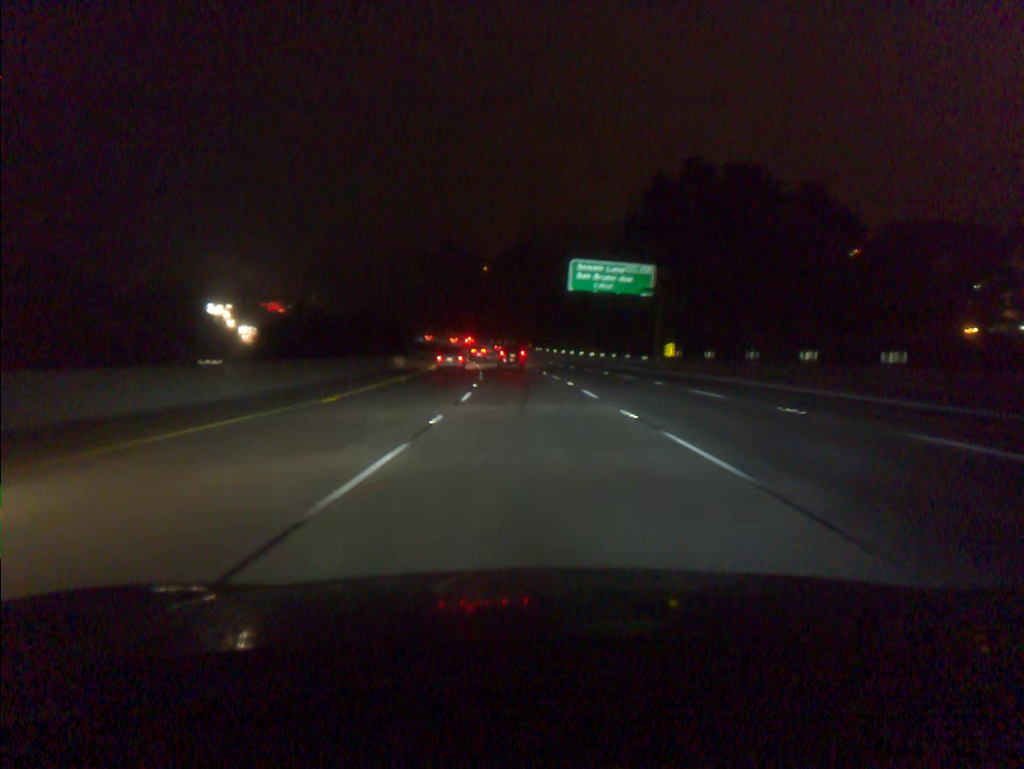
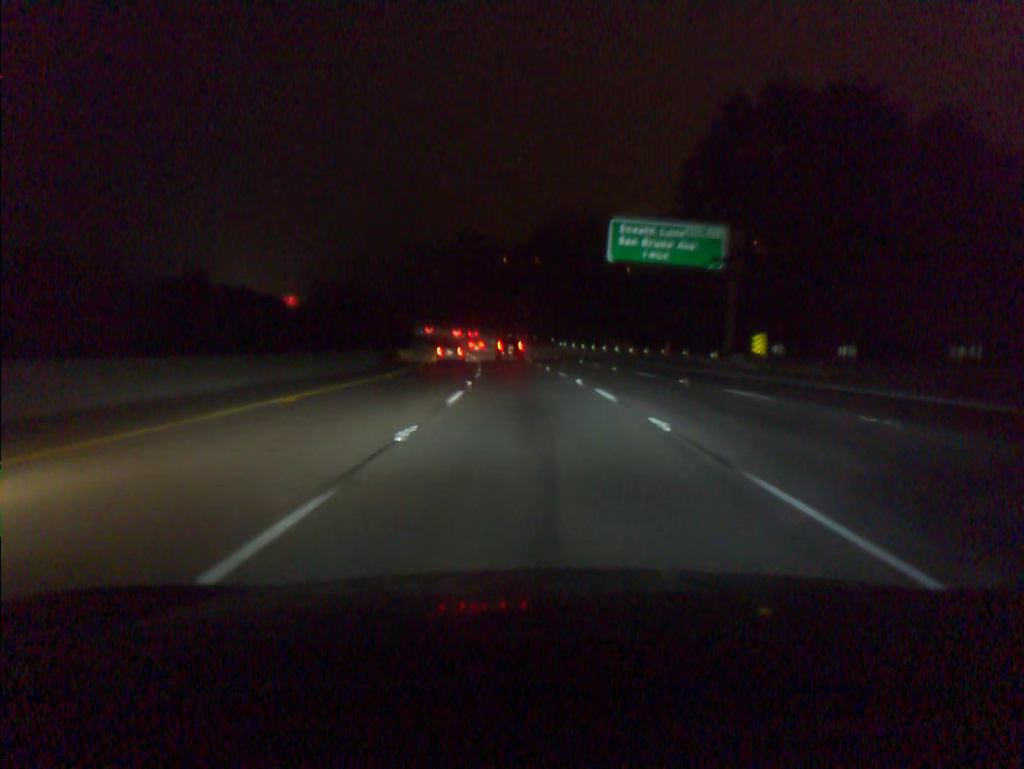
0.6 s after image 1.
(-0.3, +18.8) m; -2°
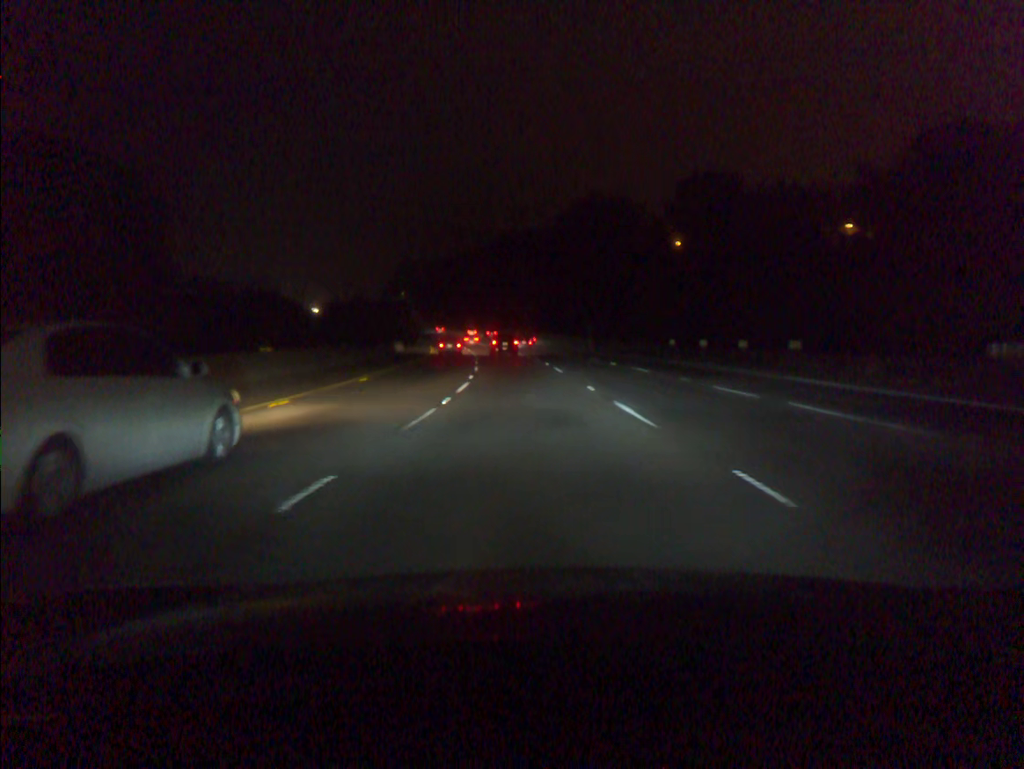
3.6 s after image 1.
(-7.0, +93.0) m; -8°
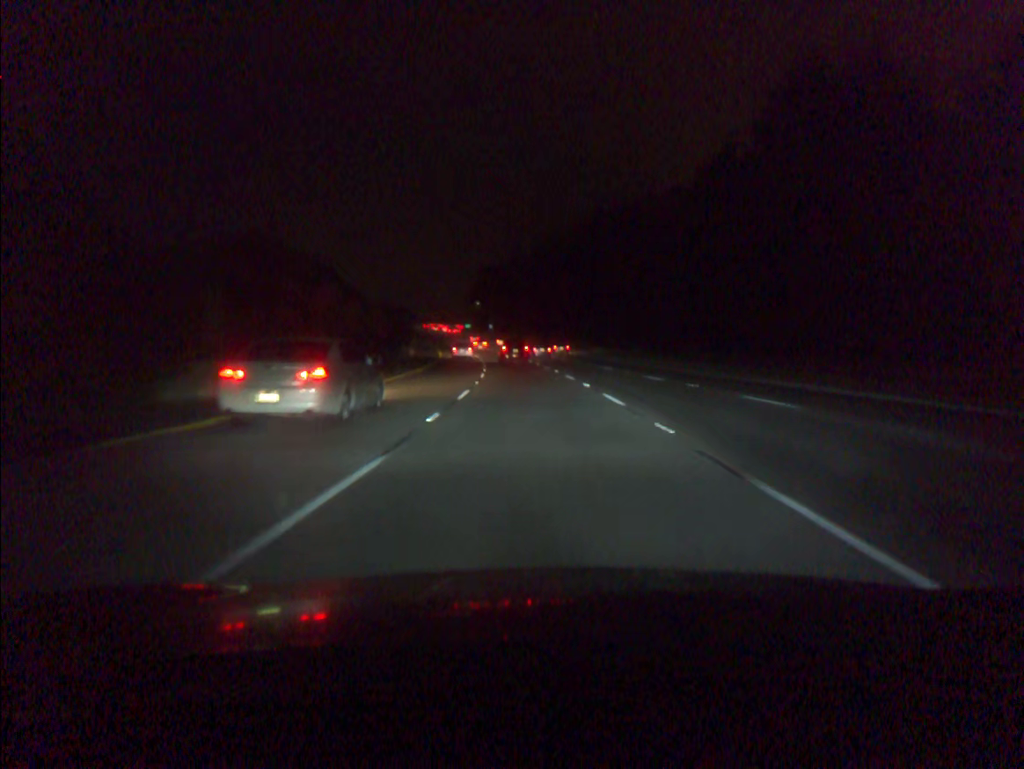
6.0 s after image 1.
(-4.5, +73.2) m; -7°
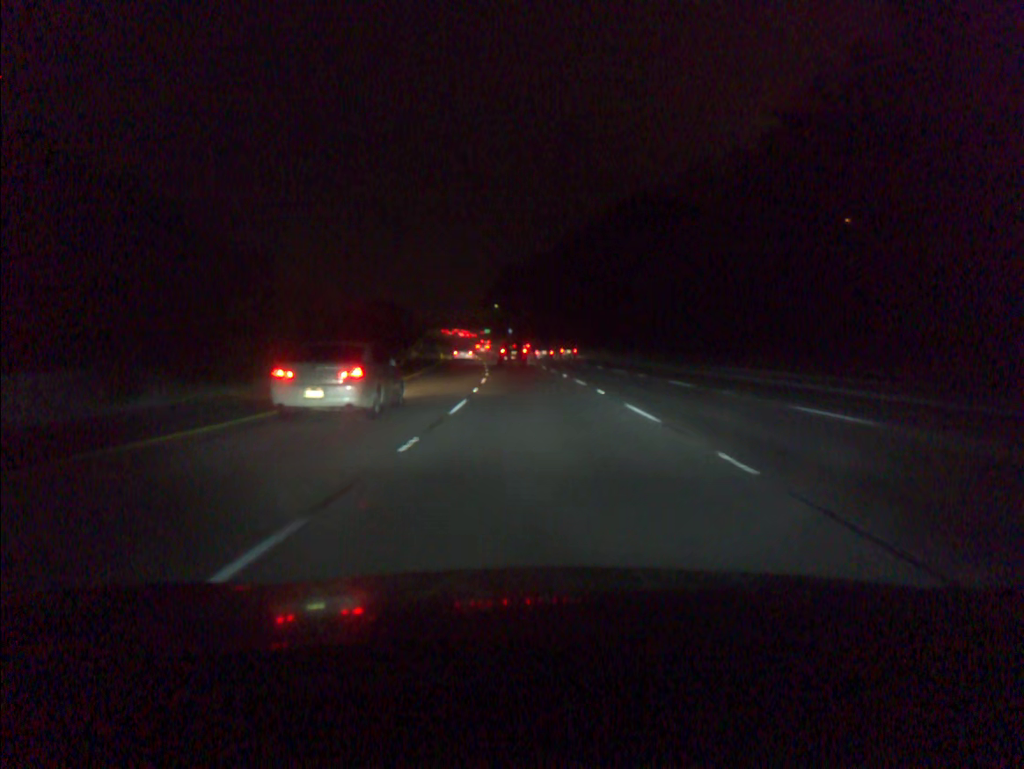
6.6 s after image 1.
(-0.3, +18.1) m; -2°
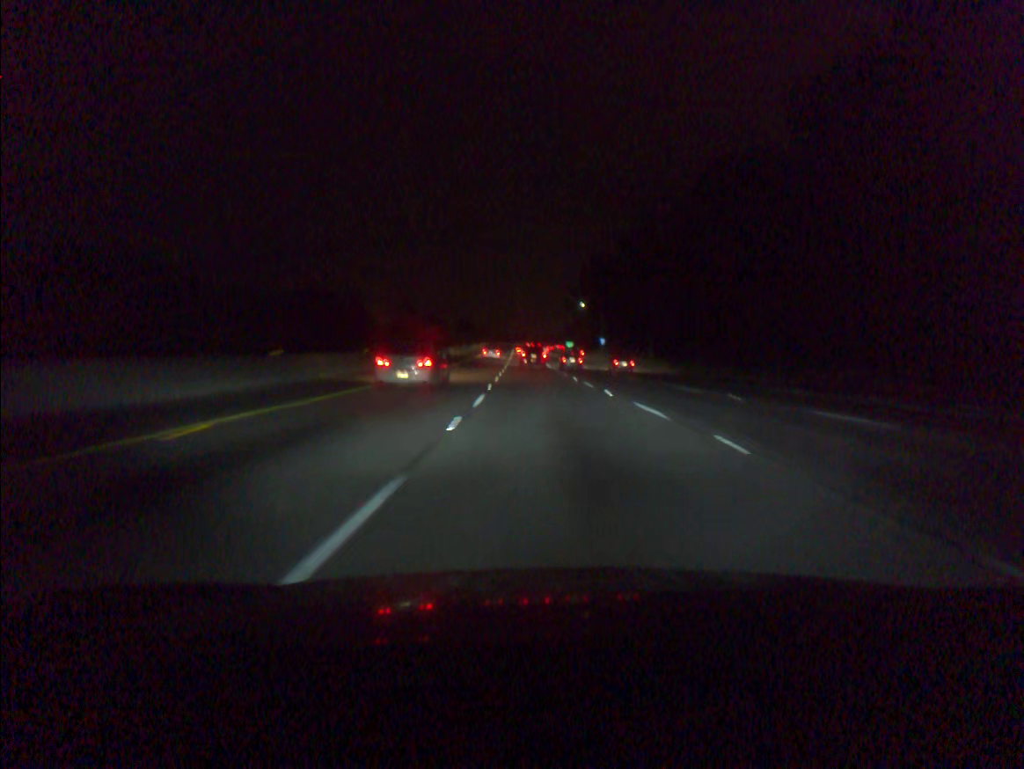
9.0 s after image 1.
(-4.0, +71.5) m; -6°
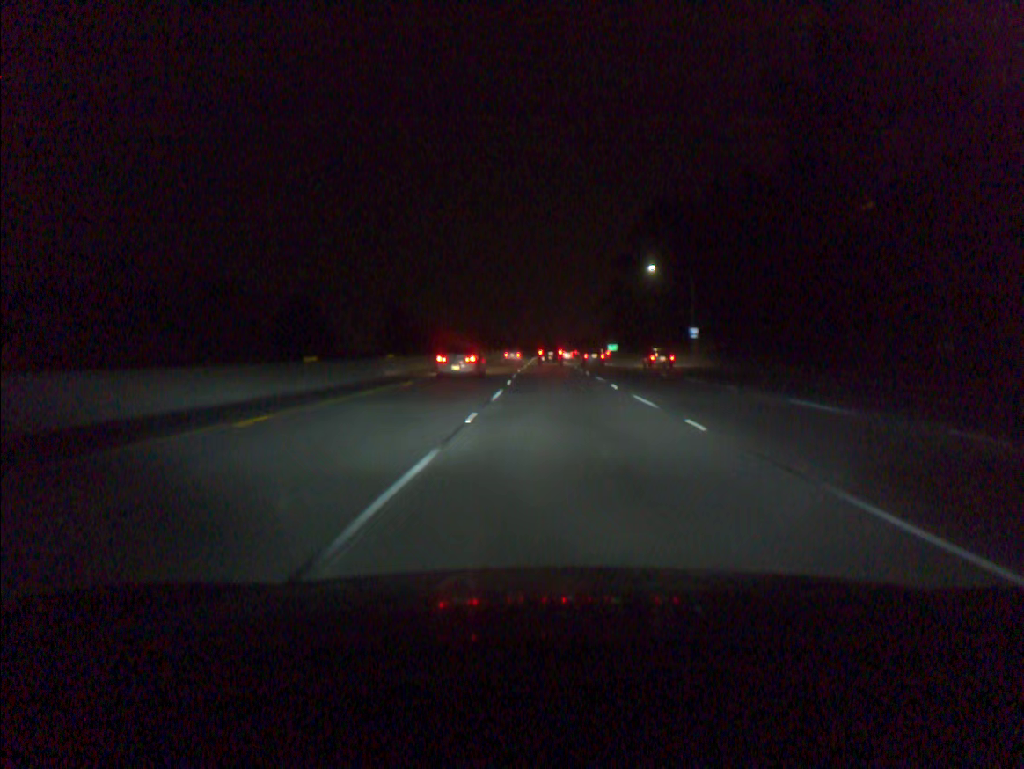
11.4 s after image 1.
(-1.6, +70.7) m; -2°
